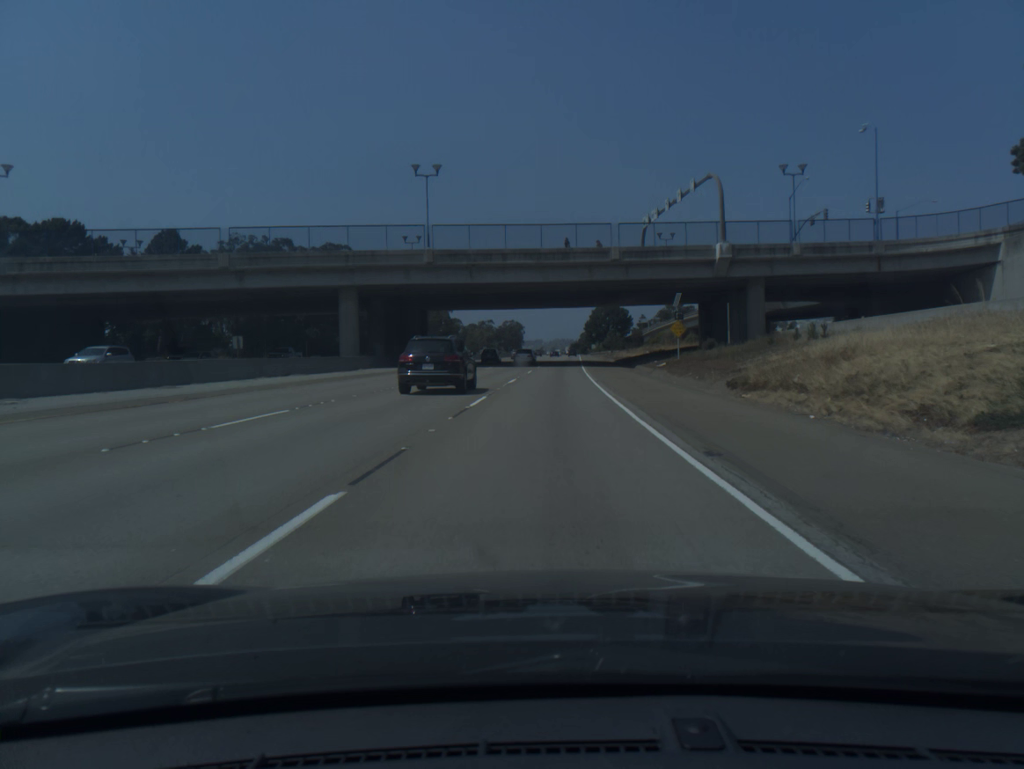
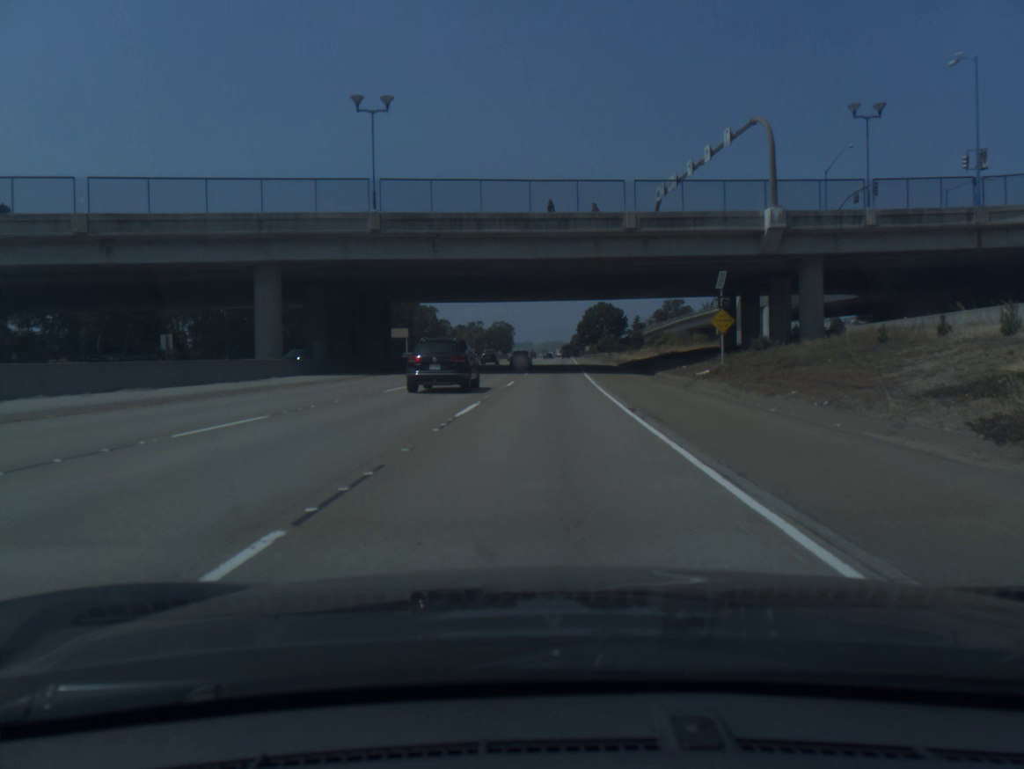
(+0.1, +16.4) m; +1°
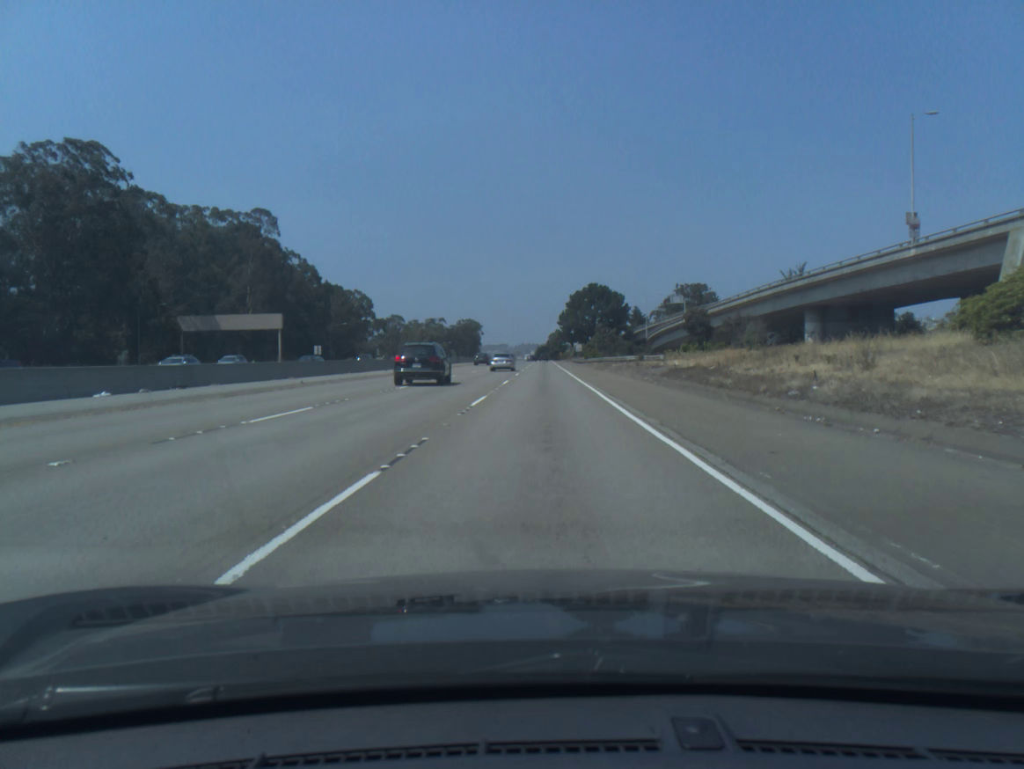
(+1.9, +84.0) m; +2°
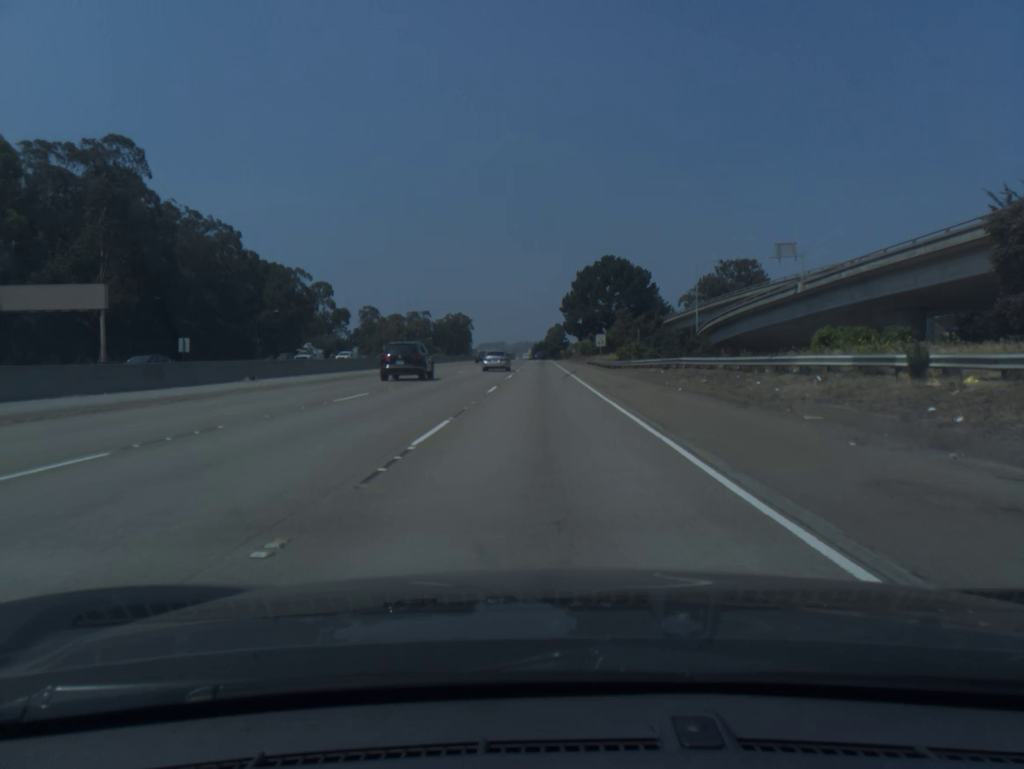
(0.0, +52.0) m; 0°
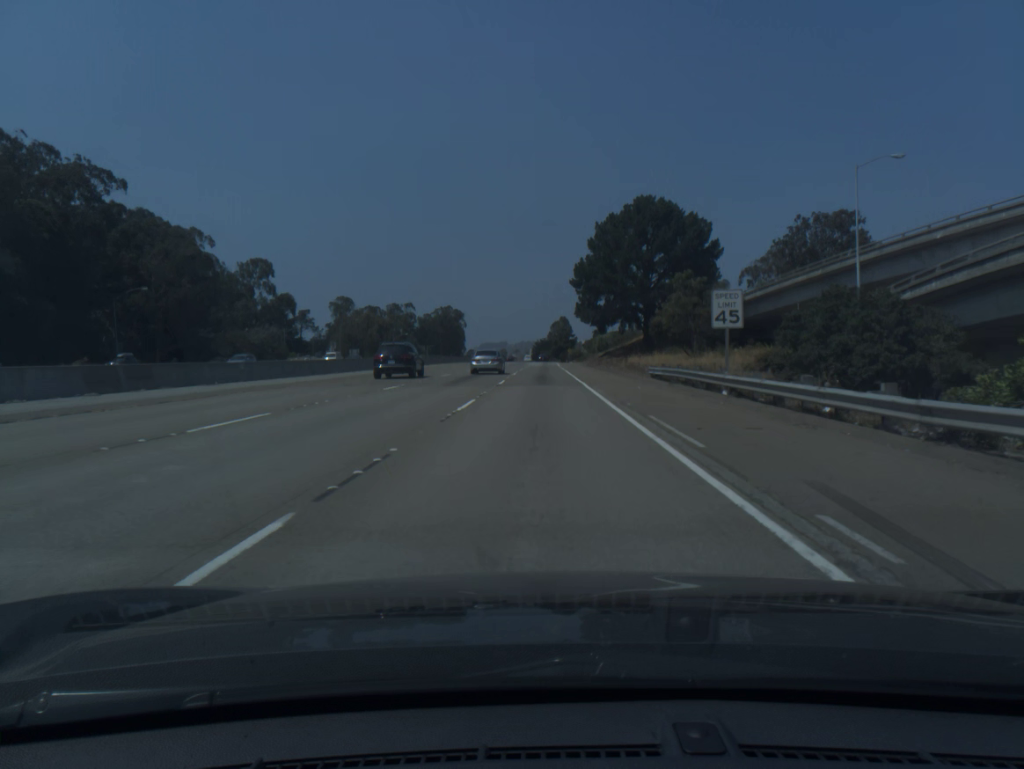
(+0.1, +51.6) m; 0°
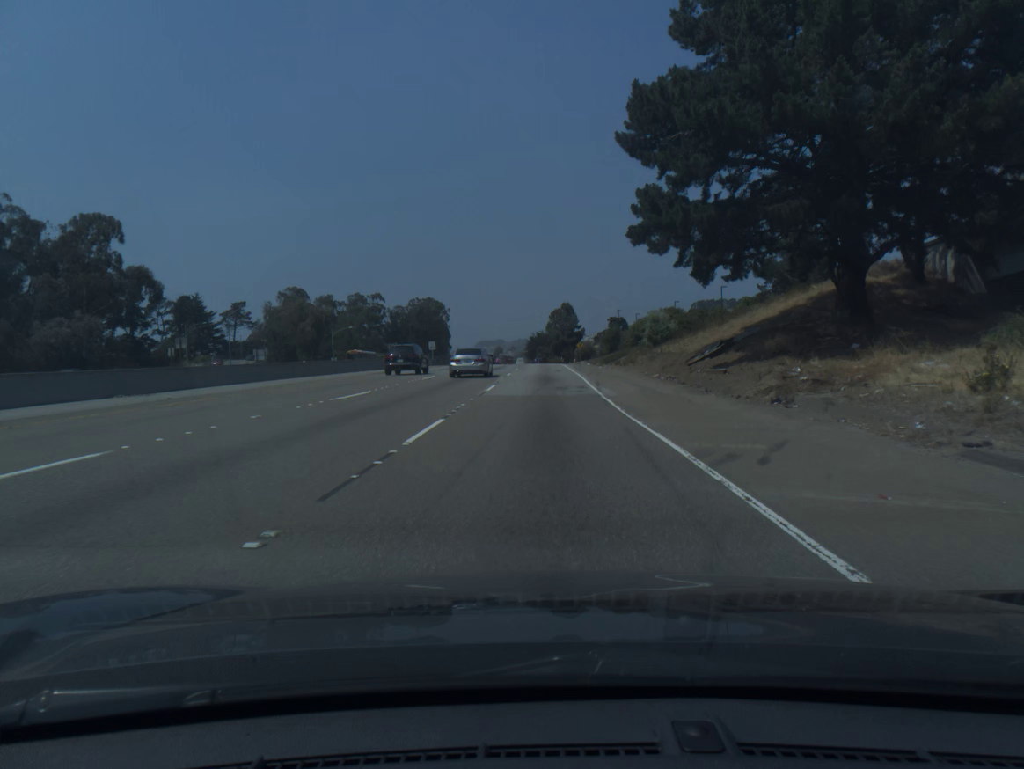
(-0.1, +65.7) m; 0°
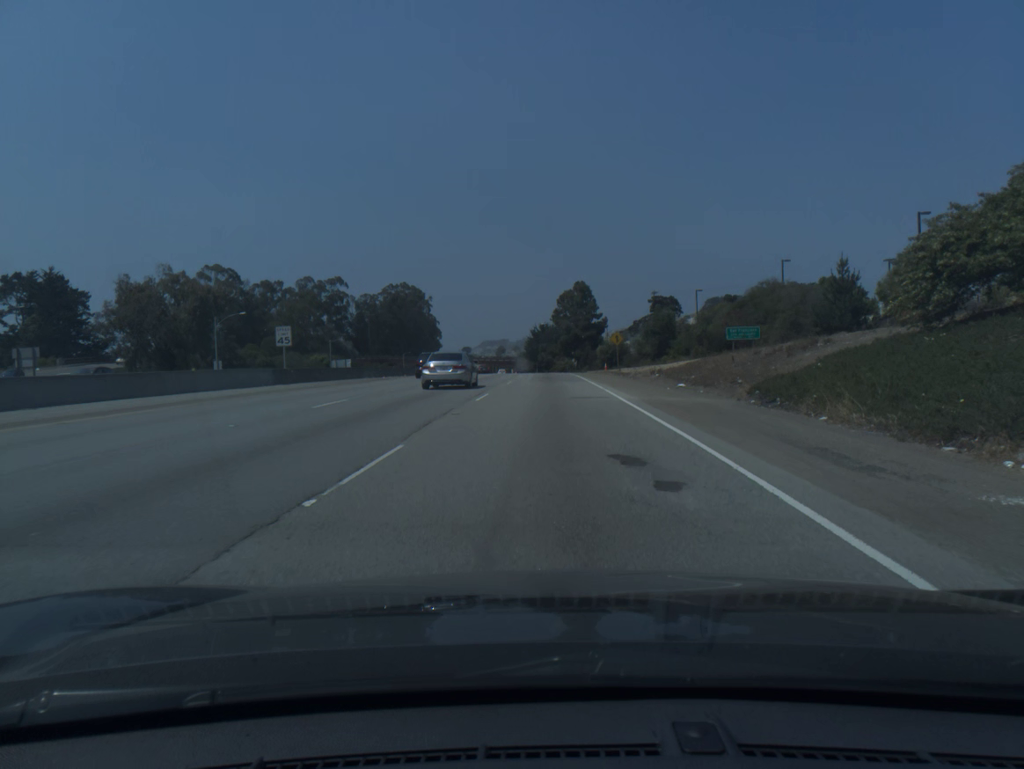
(-0.2, +62.2) m; 0°
